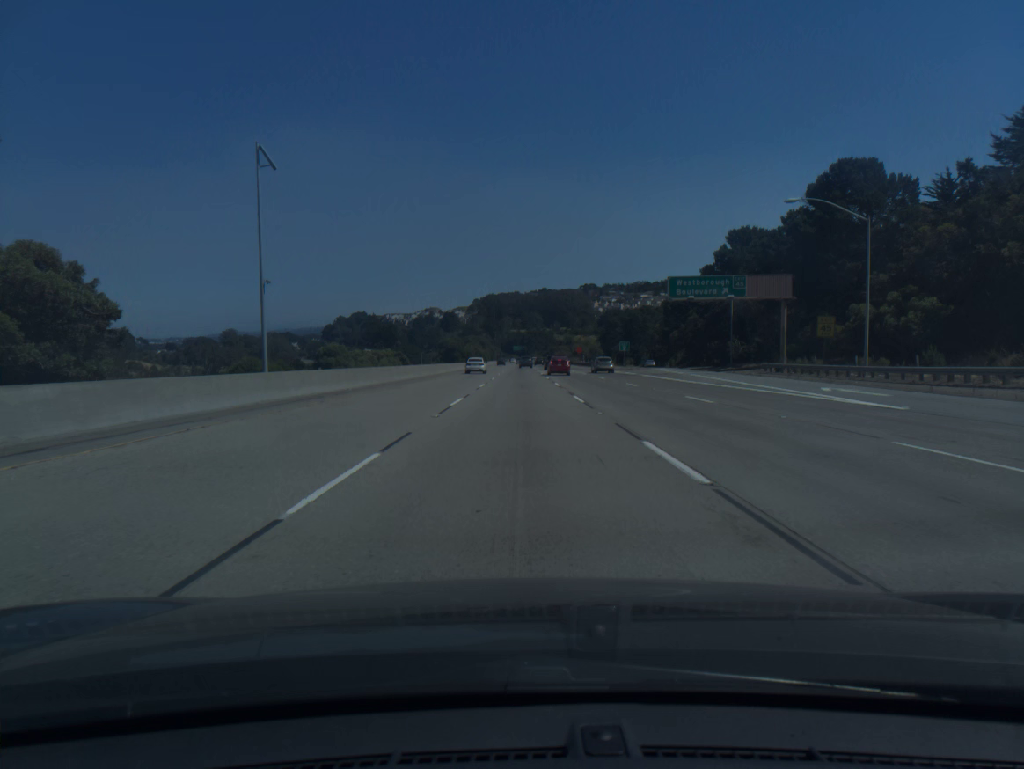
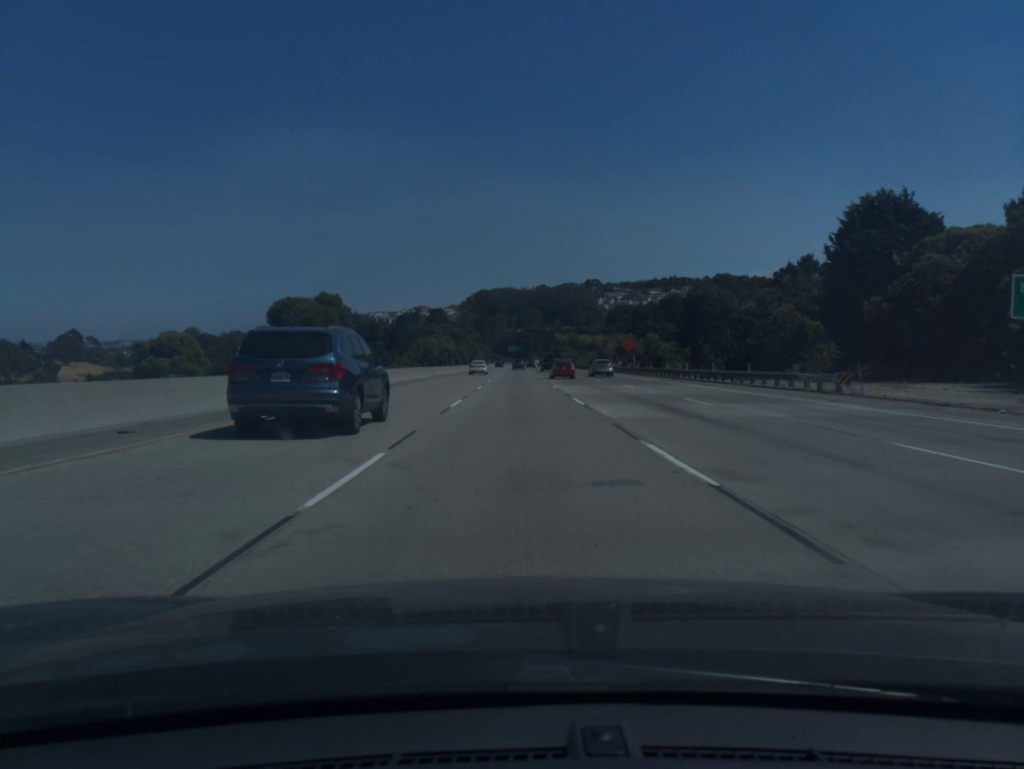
(+0.1, +87.7) m; 0°
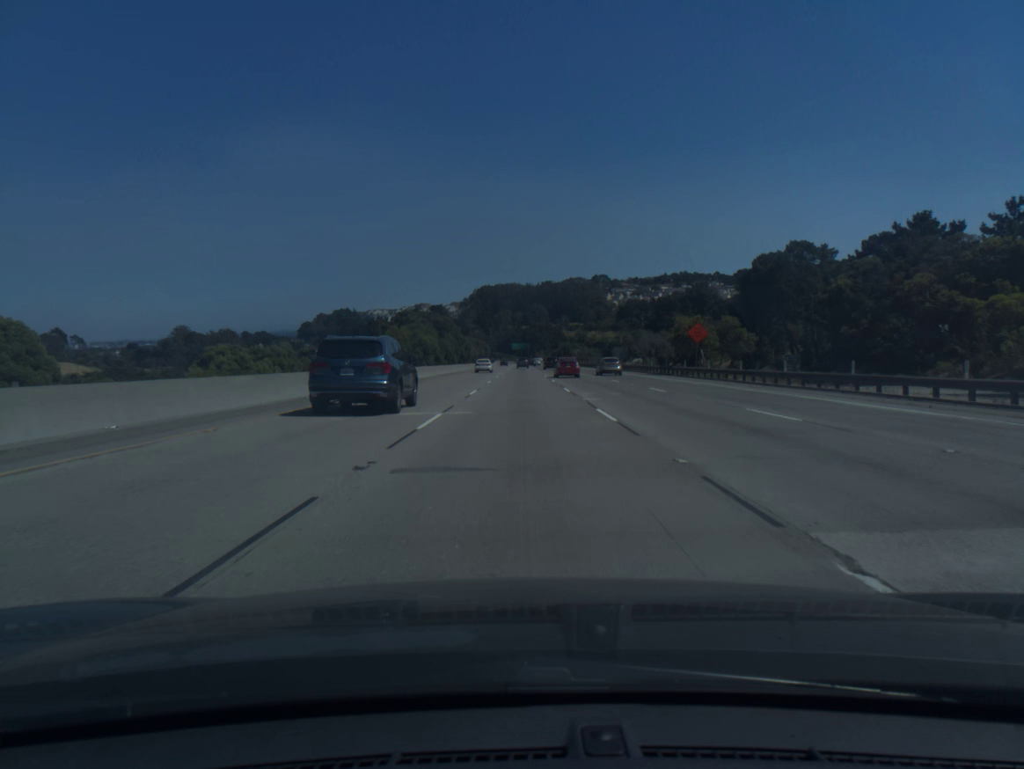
(0.0, +36.0) m; 0°
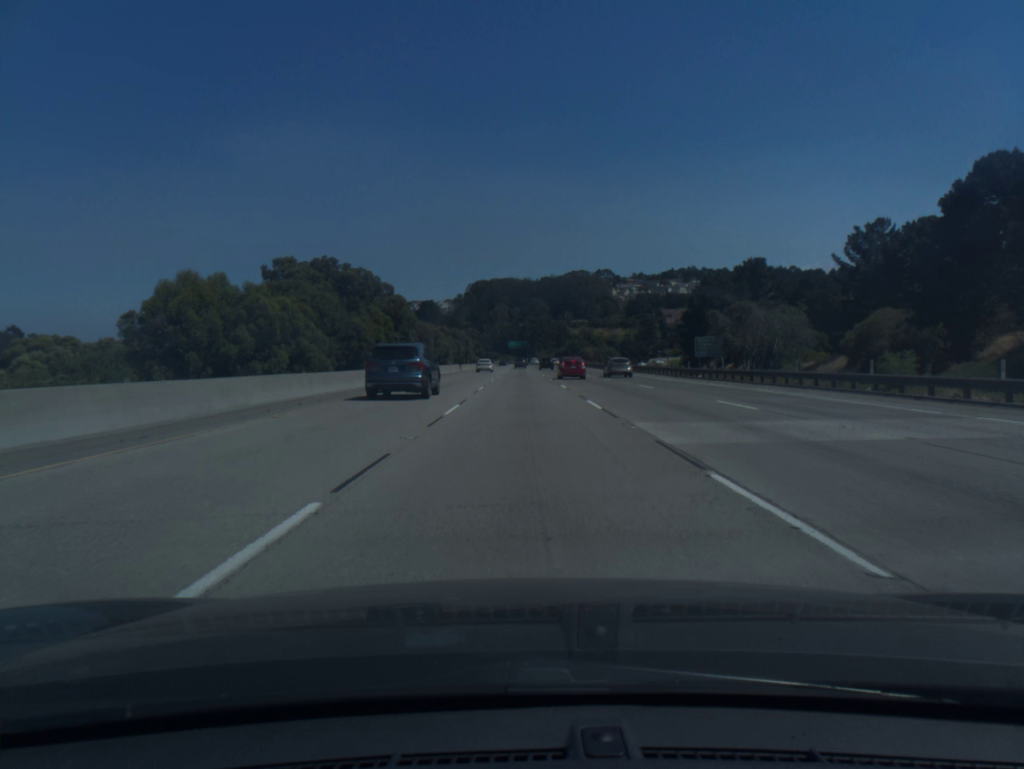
(-0.1, +54.9) m; 0°
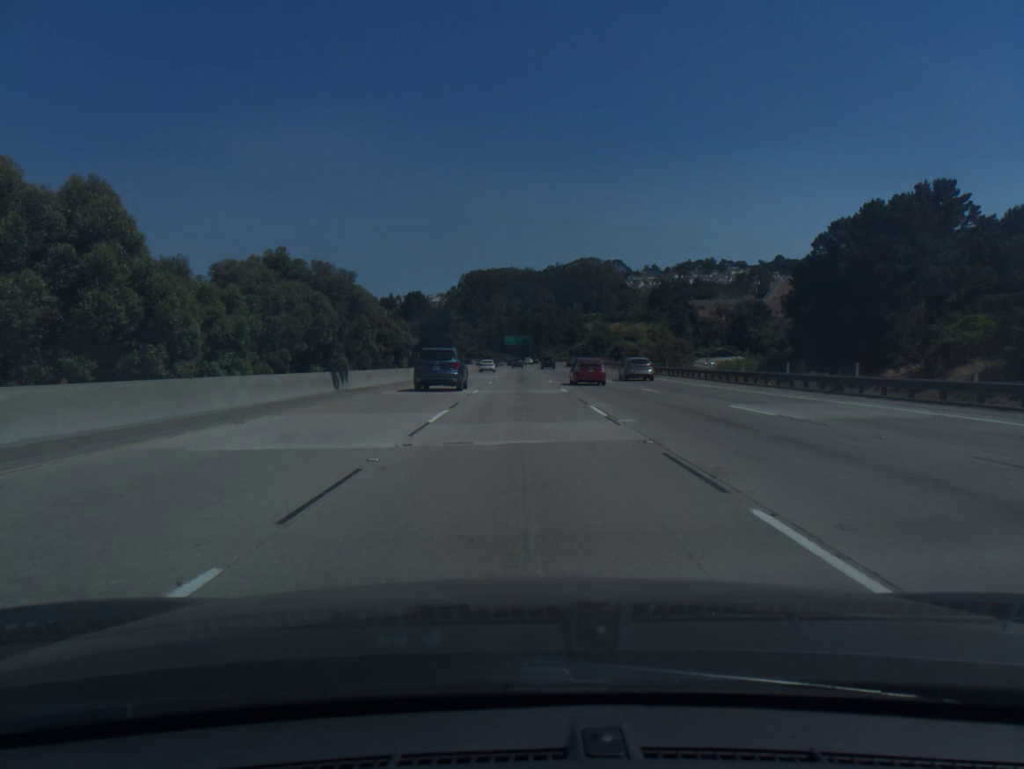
(+0.1, +75.0) m; 0°
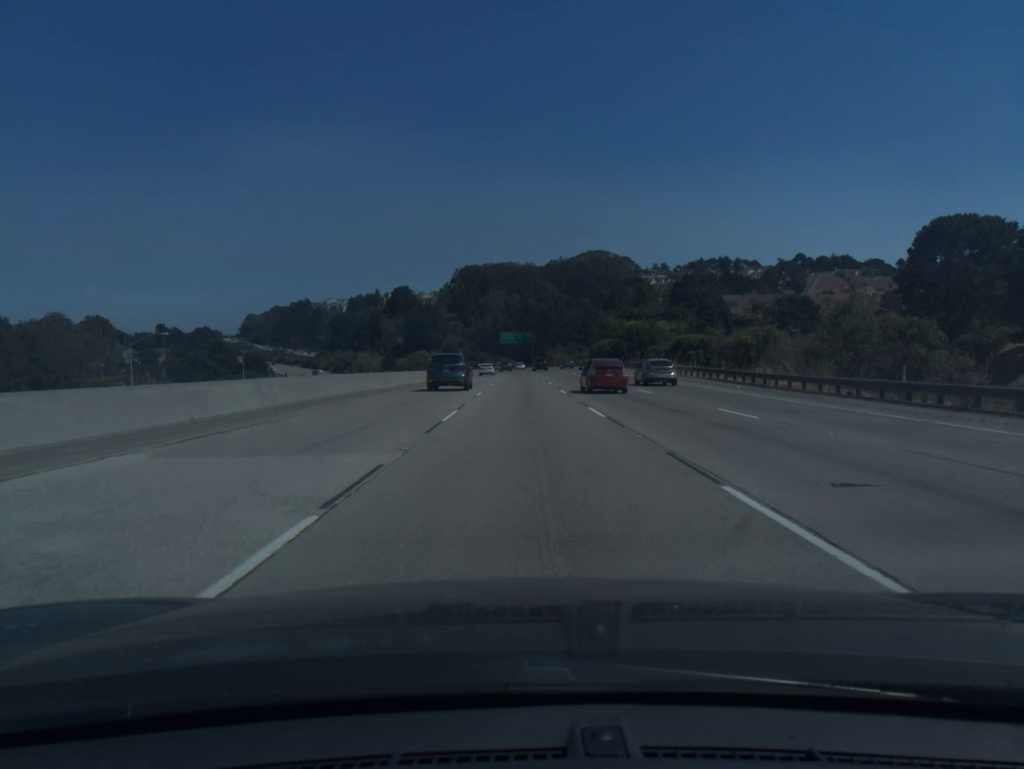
(-0.1, +56.8) m; 0°
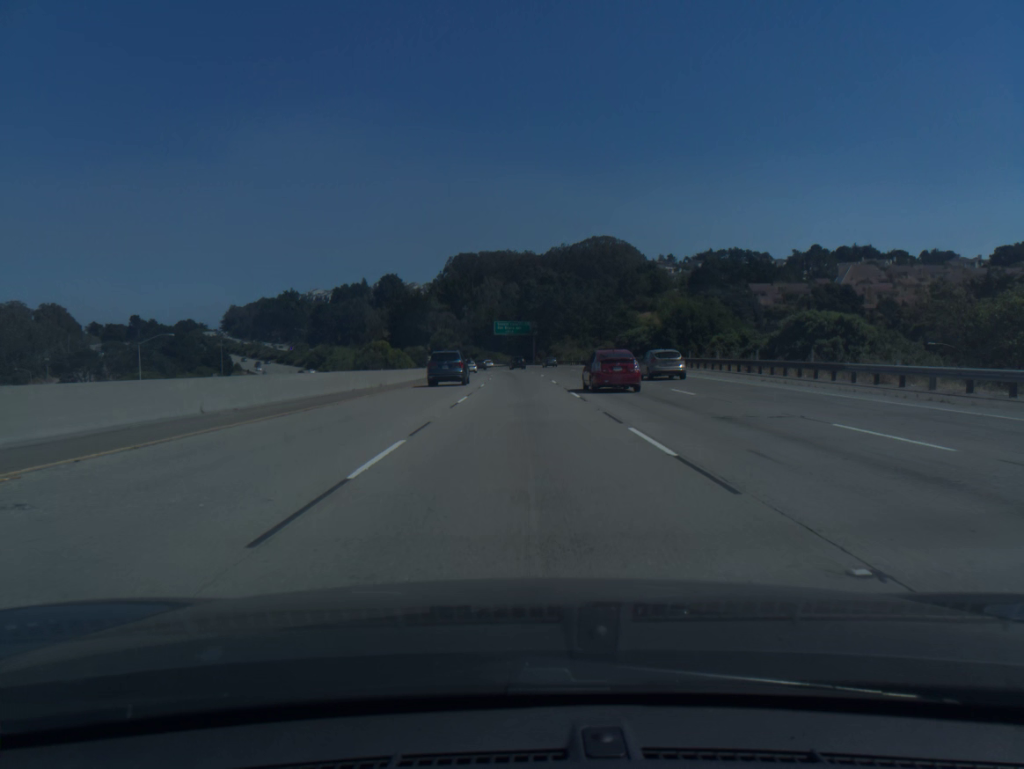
(+0.1, +38.1) m; 0°
